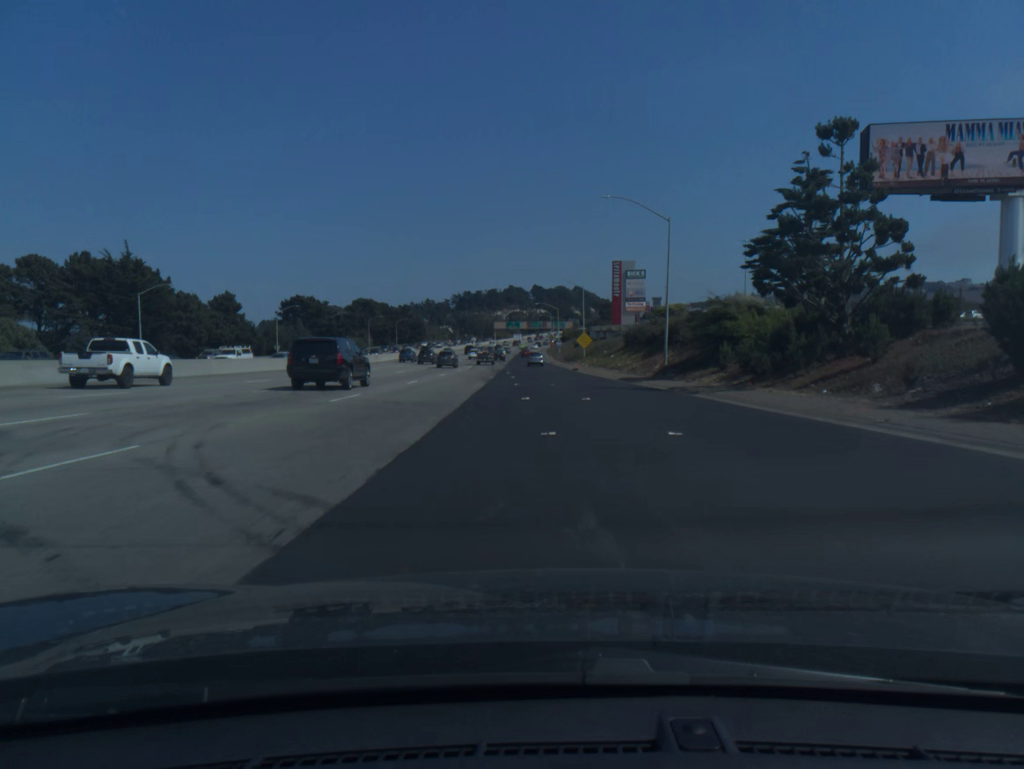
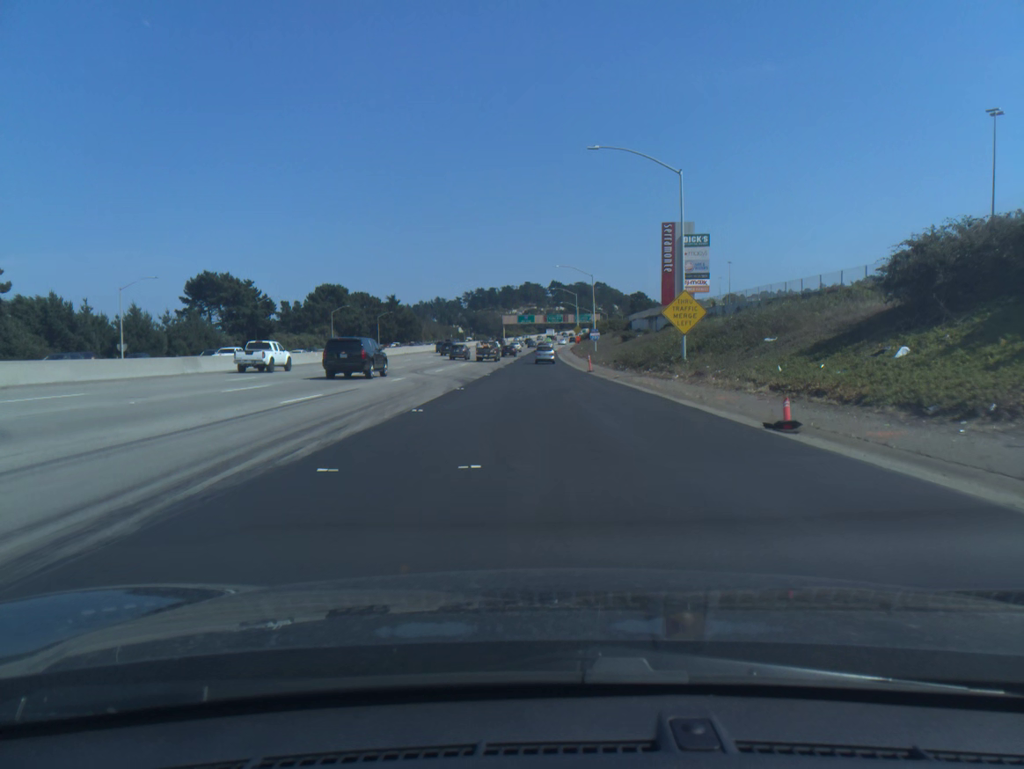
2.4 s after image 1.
(-0.2, +60.3) m; -1°
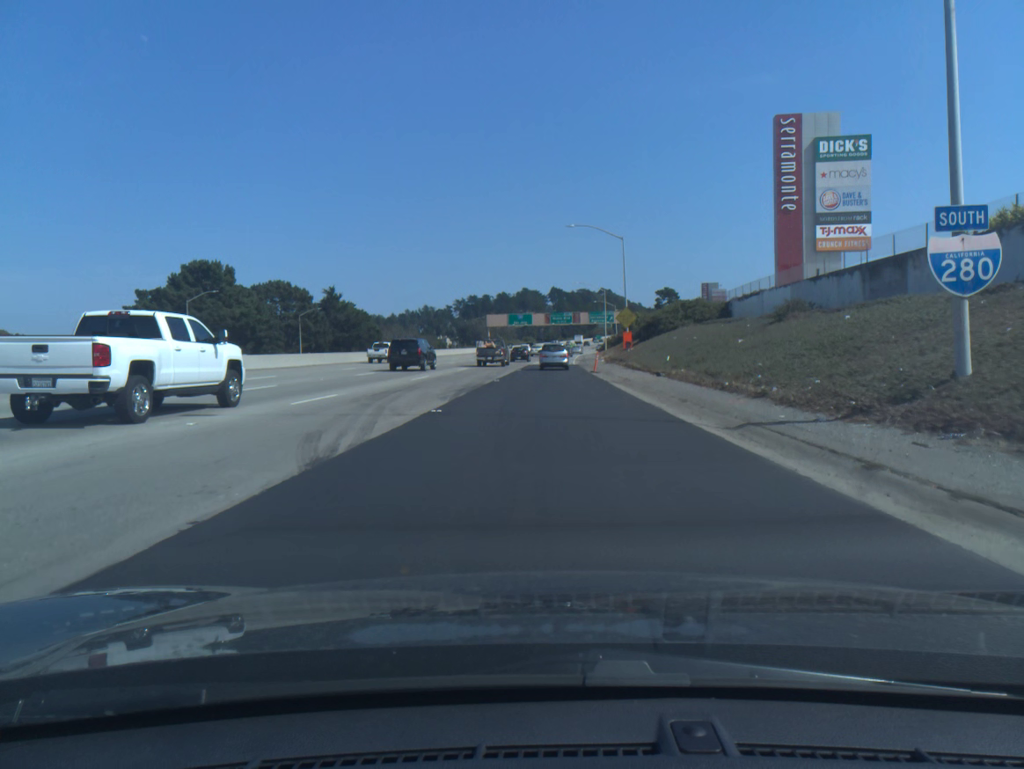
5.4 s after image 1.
(-0.3, +74.0) m; 0°
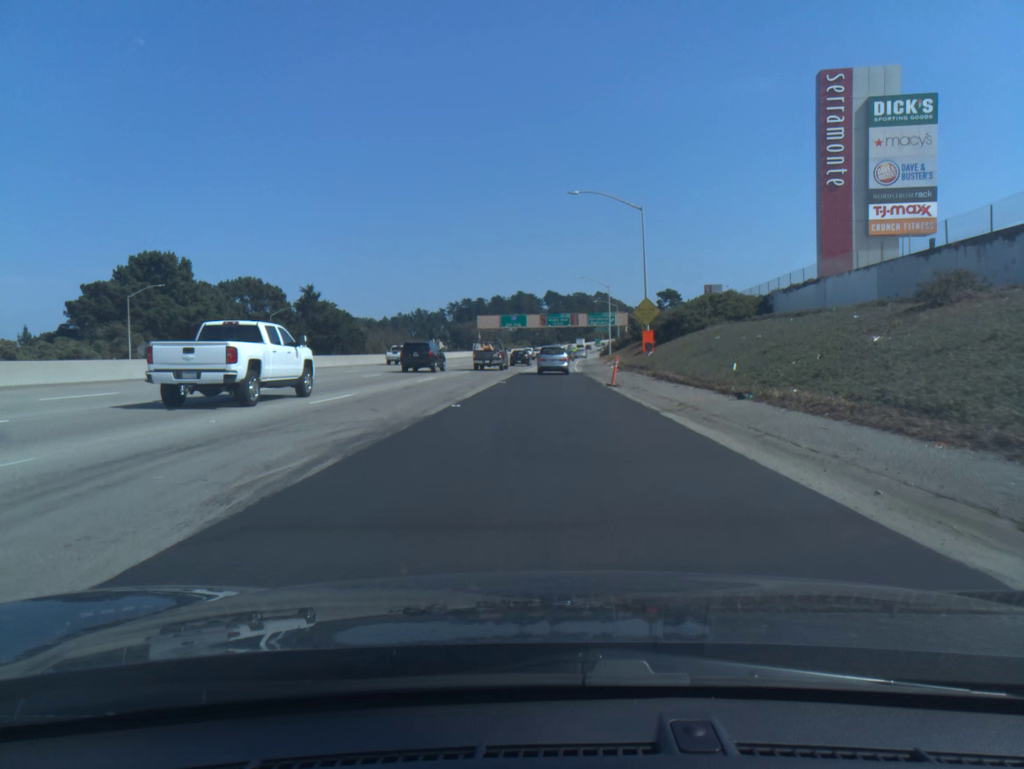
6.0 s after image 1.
(0.0, +13.9) m; 0°
